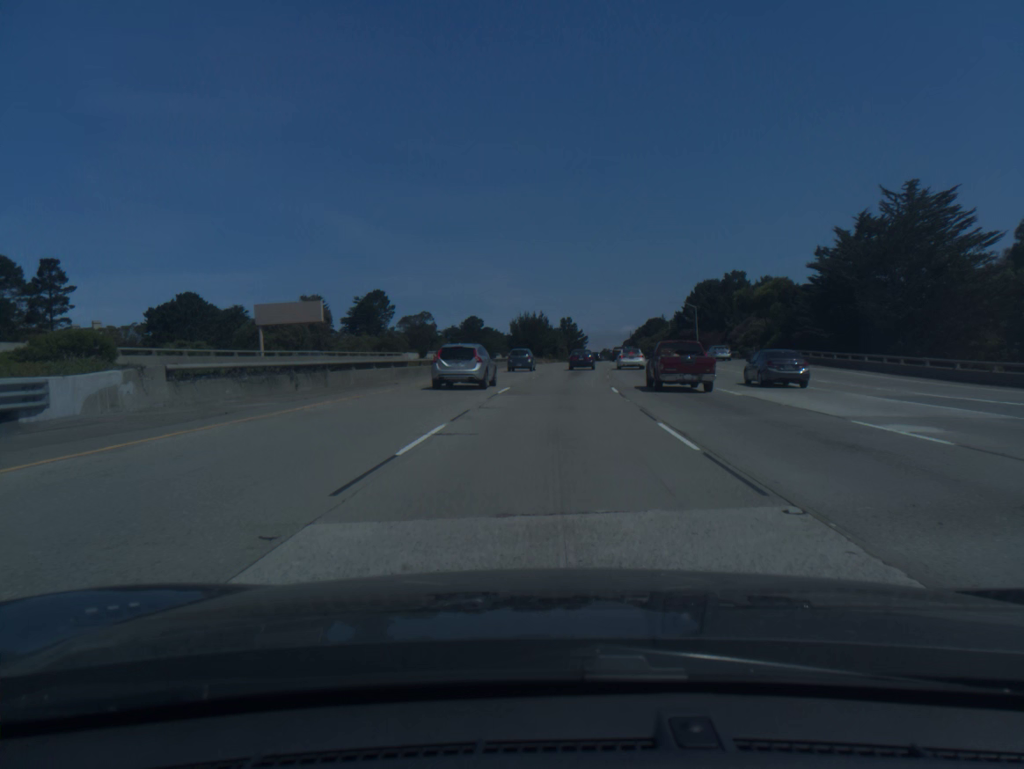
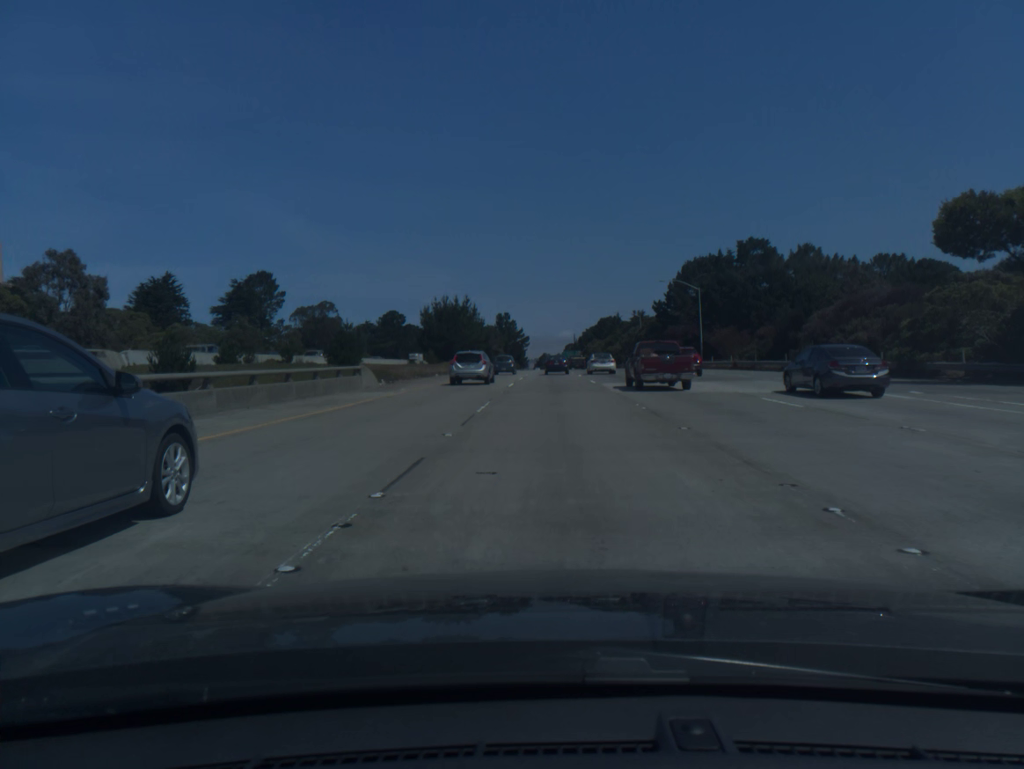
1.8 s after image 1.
(+2.0, +50.0) m; +5°
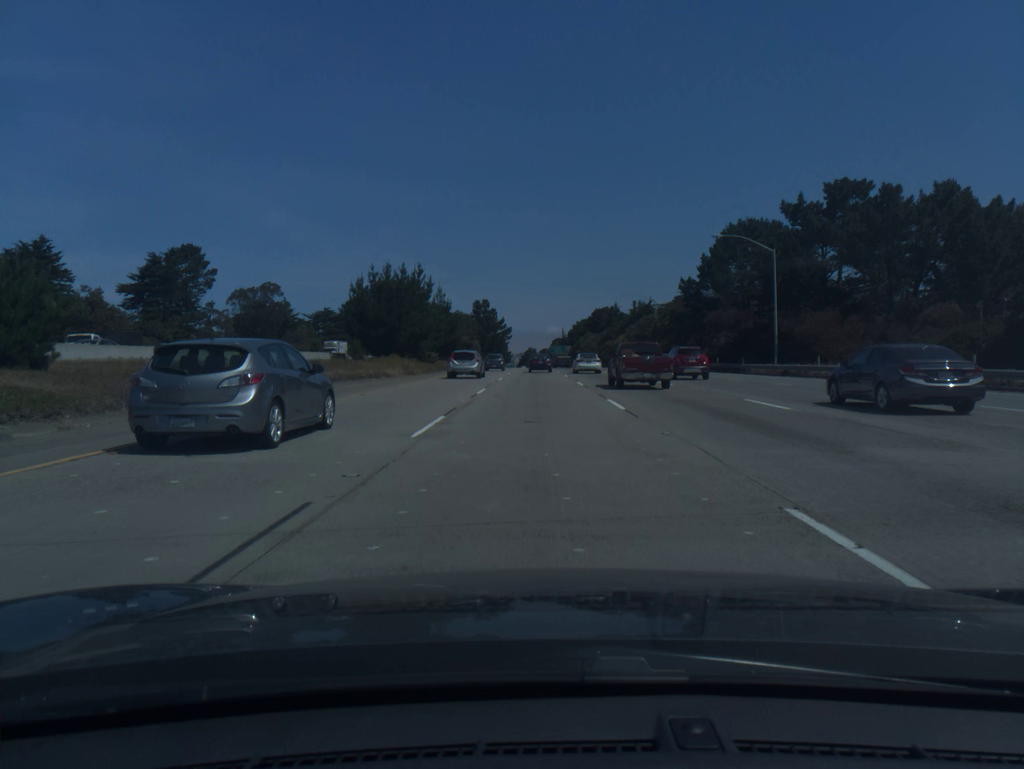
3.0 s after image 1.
(+0.5, +33.7) m; +1°
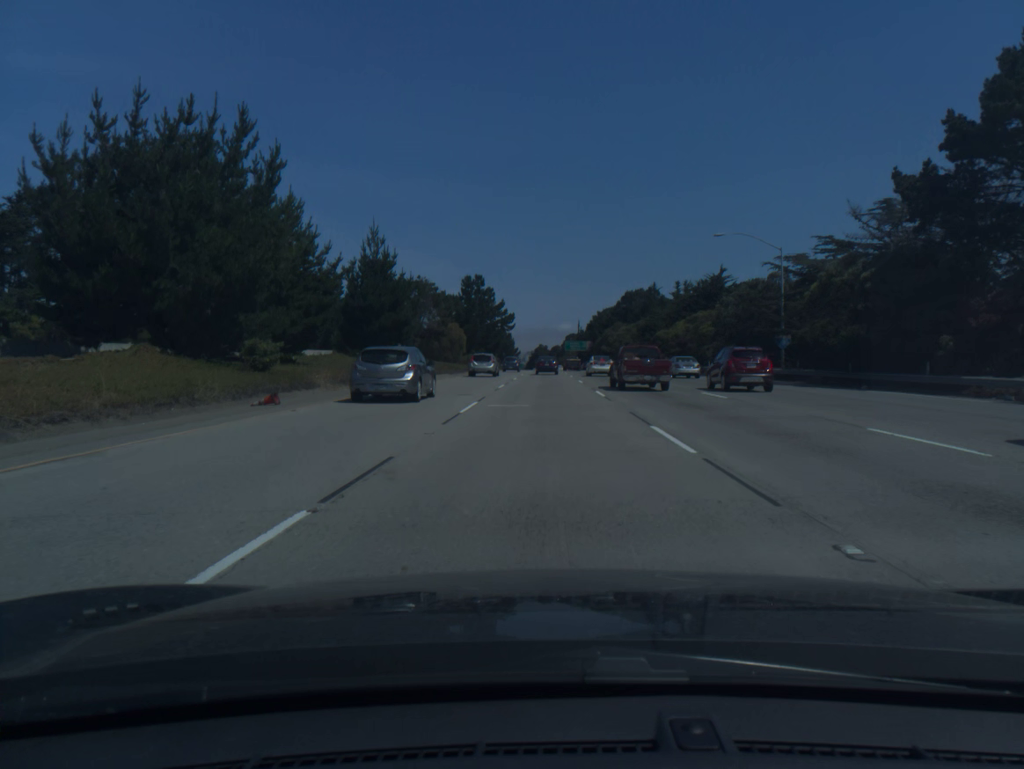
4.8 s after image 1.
(-0.3, +51.1) m; -1°
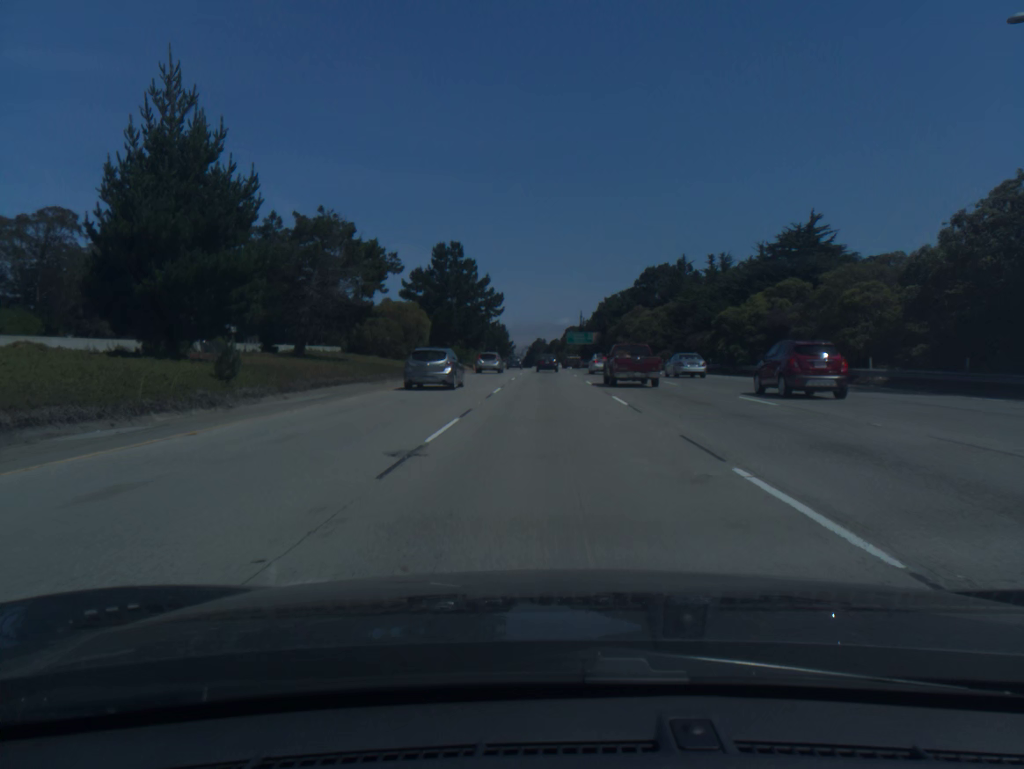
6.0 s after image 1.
(0.0, +34.4) m; 0°
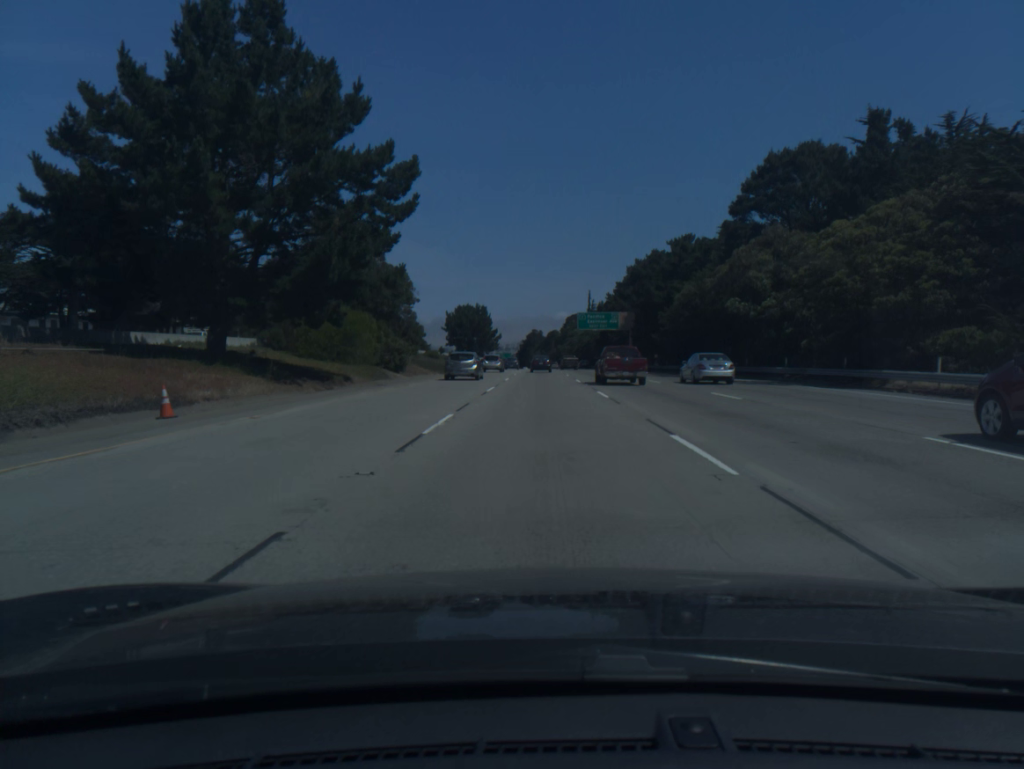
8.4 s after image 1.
(+0.3, +69.9) m; 0°
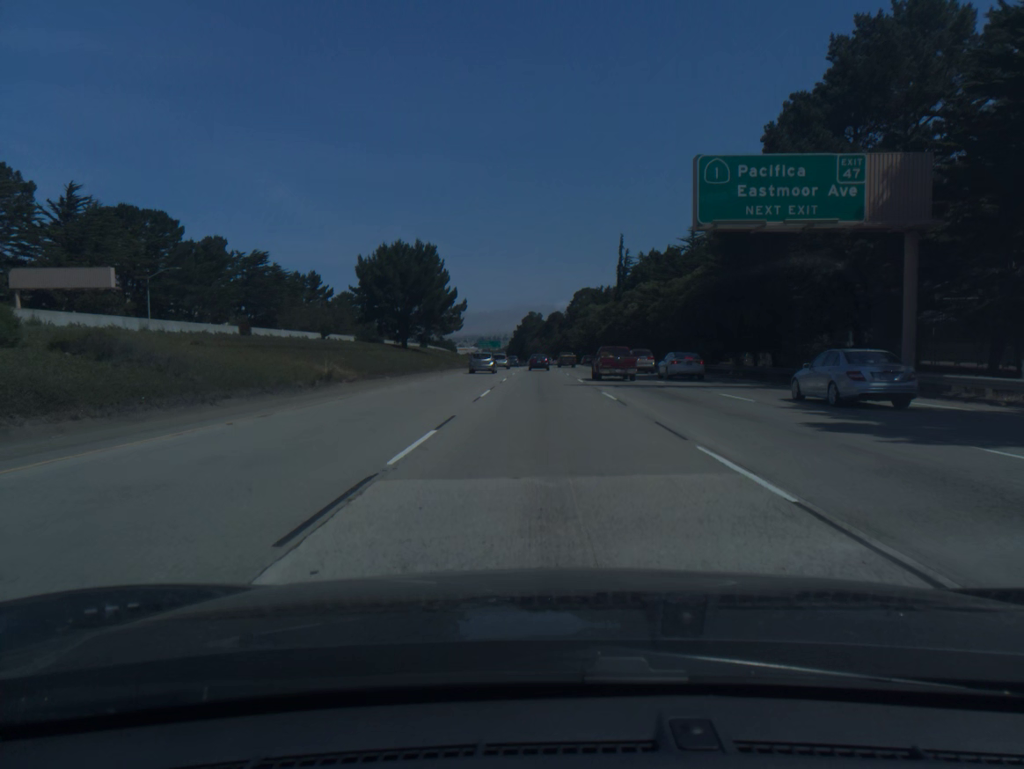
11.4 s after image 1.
(-0.2, +89.0) m; 0°
